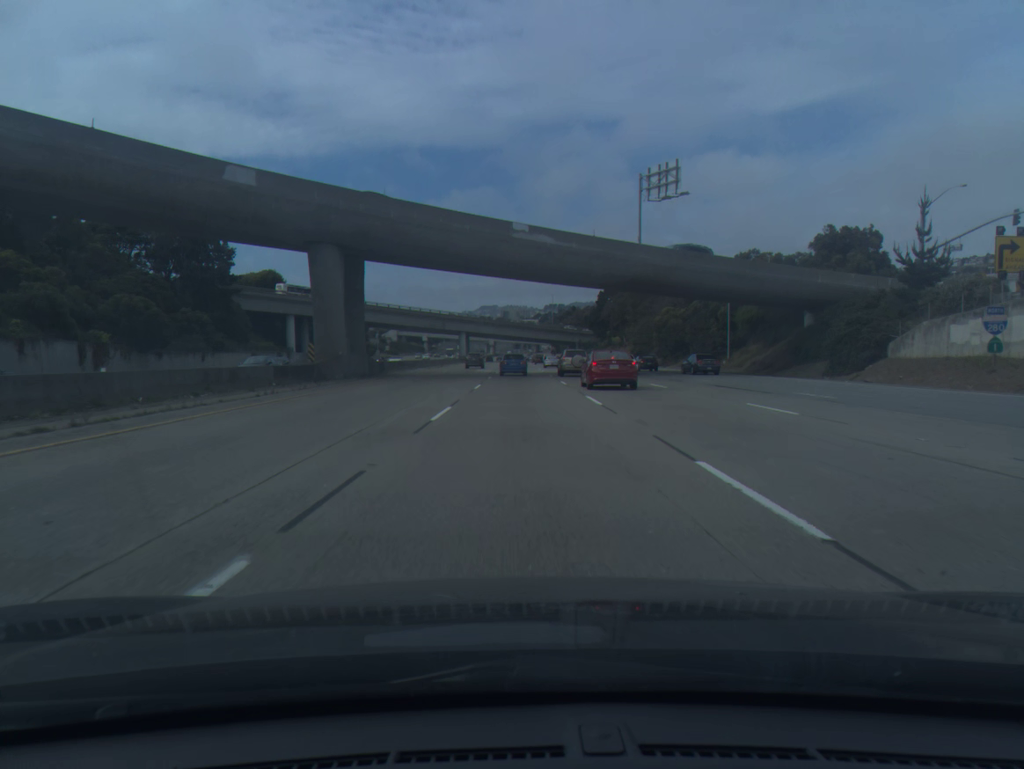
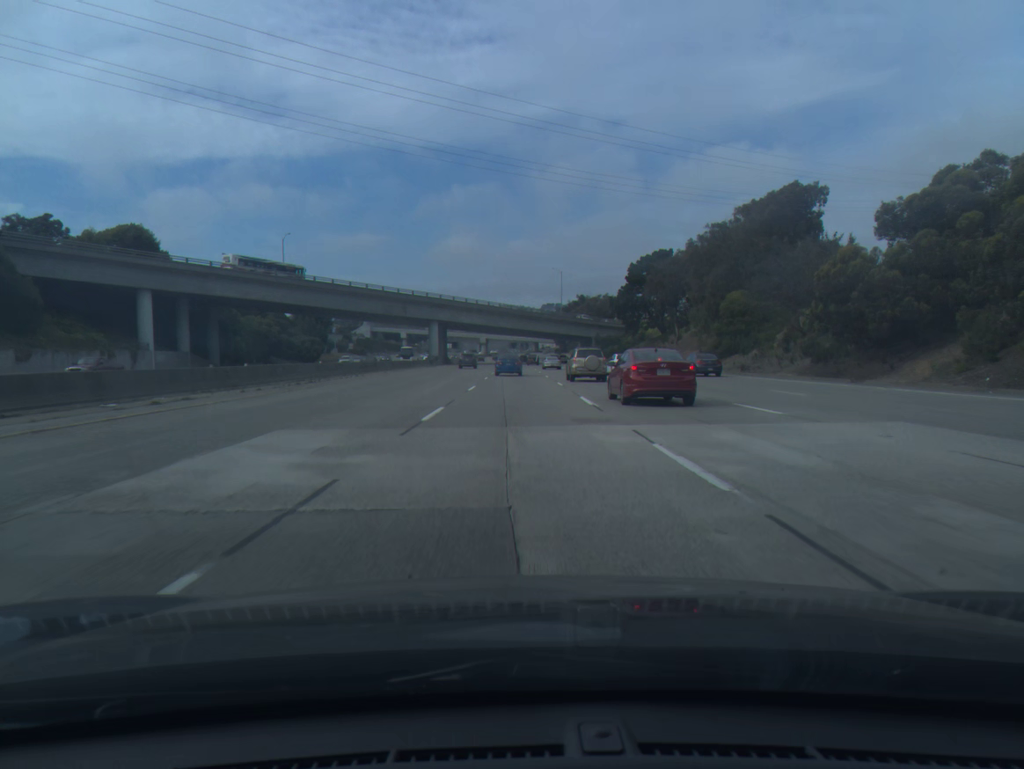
(+0.3, +57.2) m; 0°
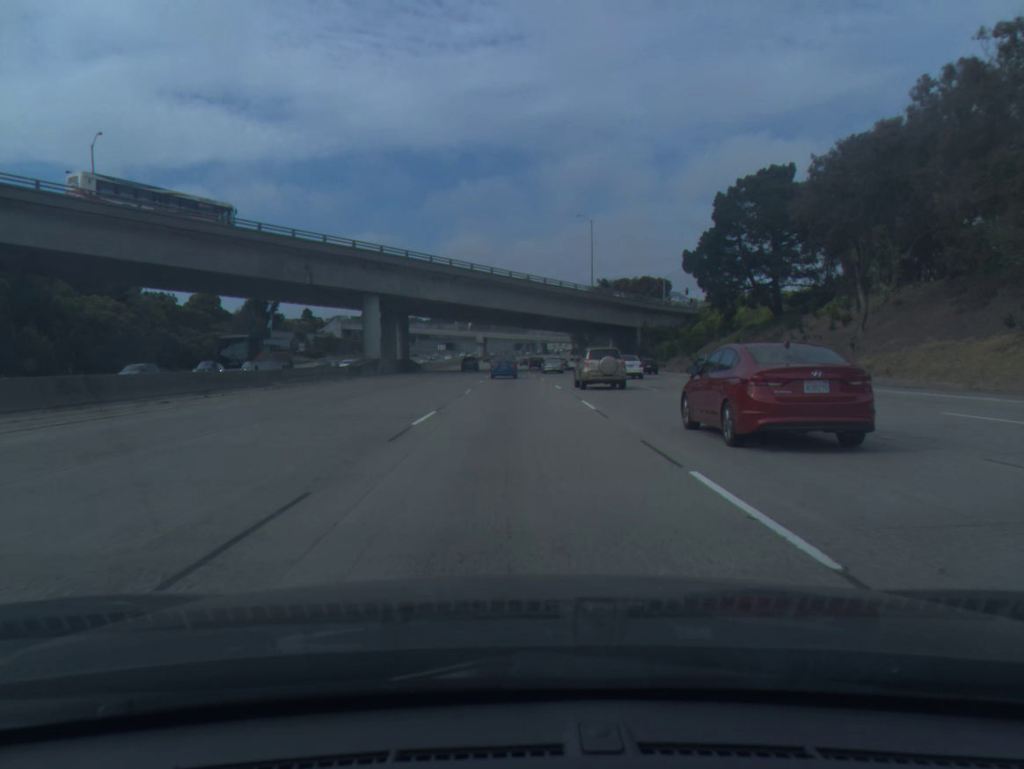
(-0.1, +57.4) m; -1°
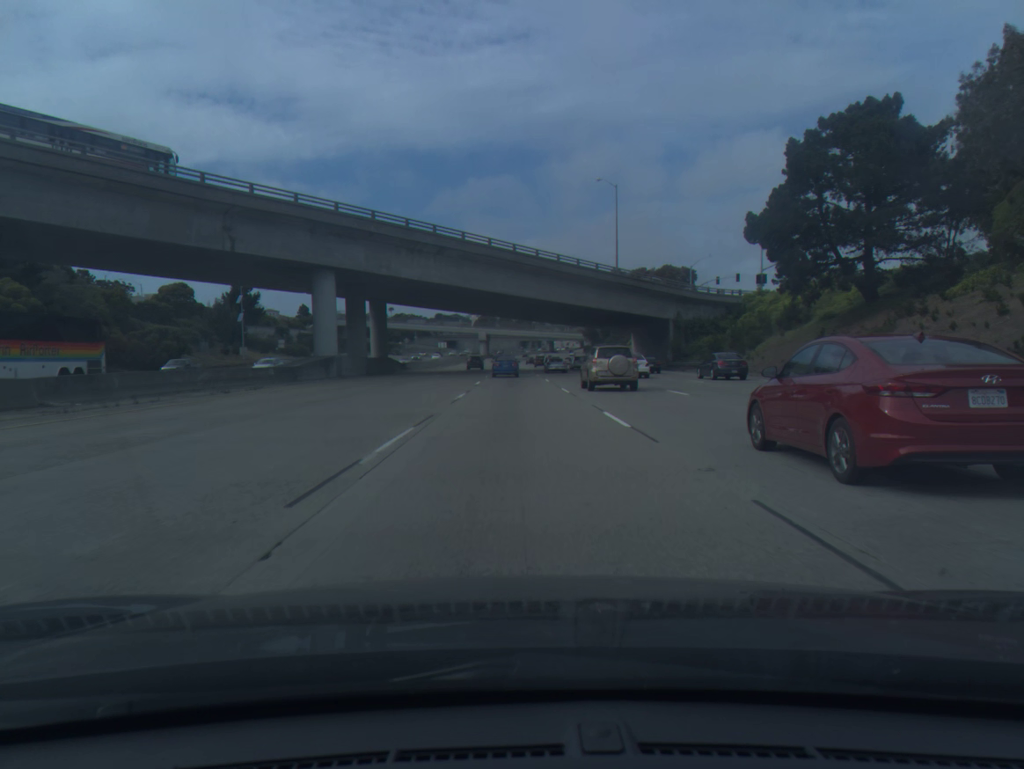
(-0.1, +19.4) m; 0°
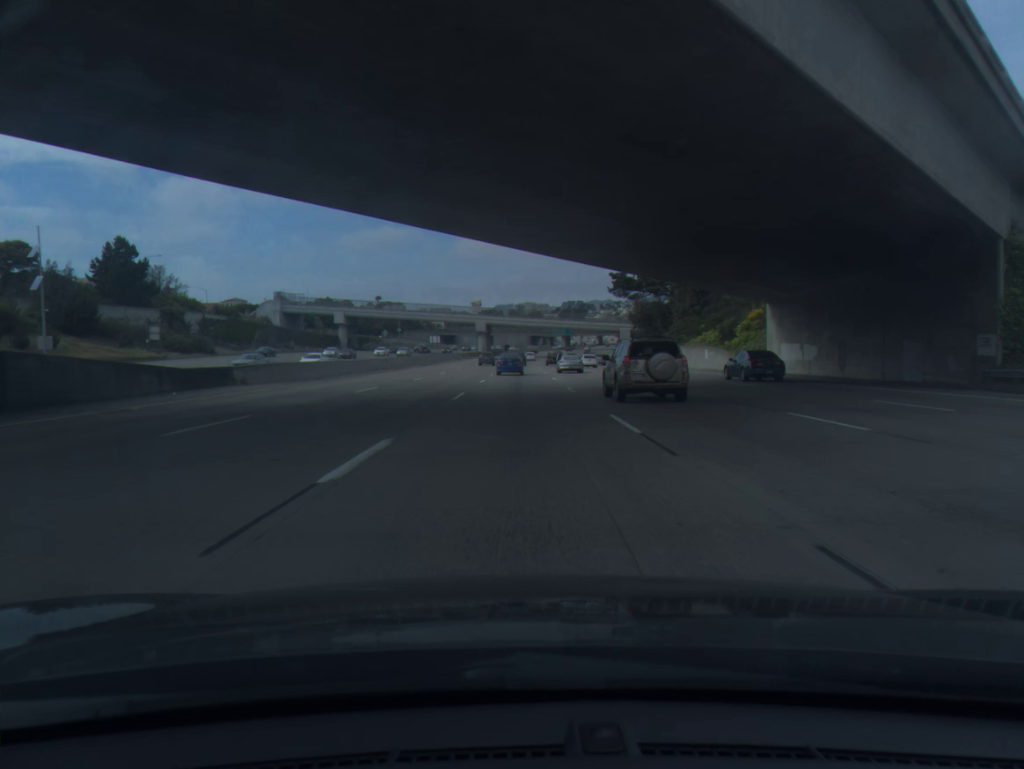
(-0.5, +58.5) m; -1°
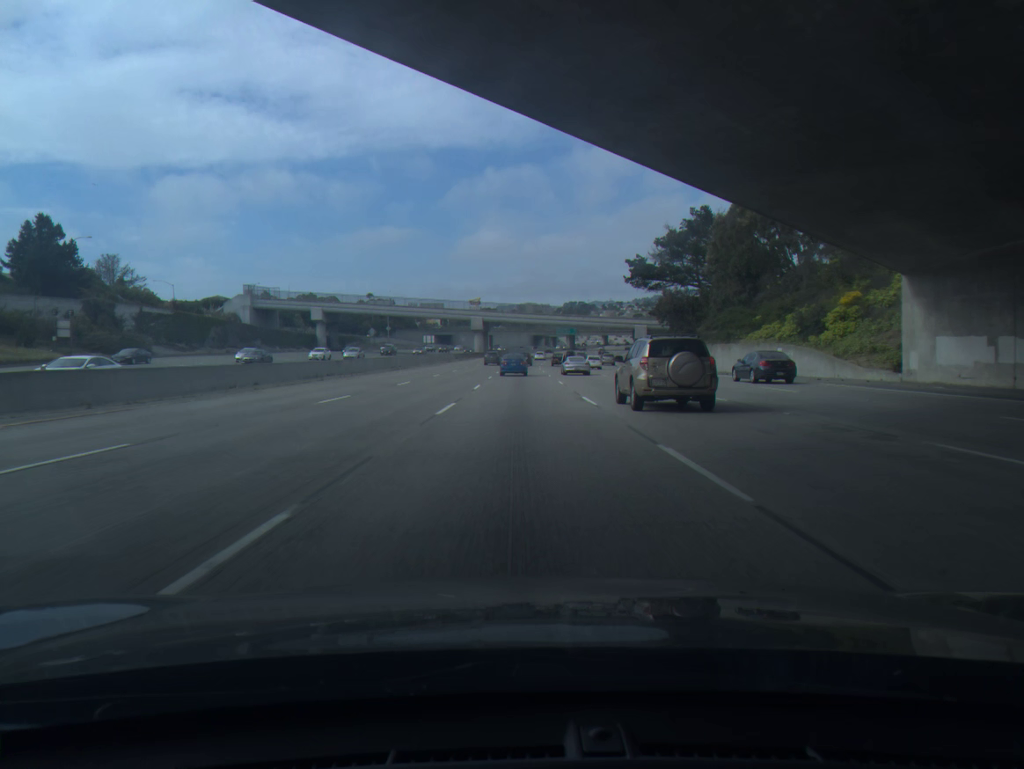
(0.0, +19.5) m; 0°
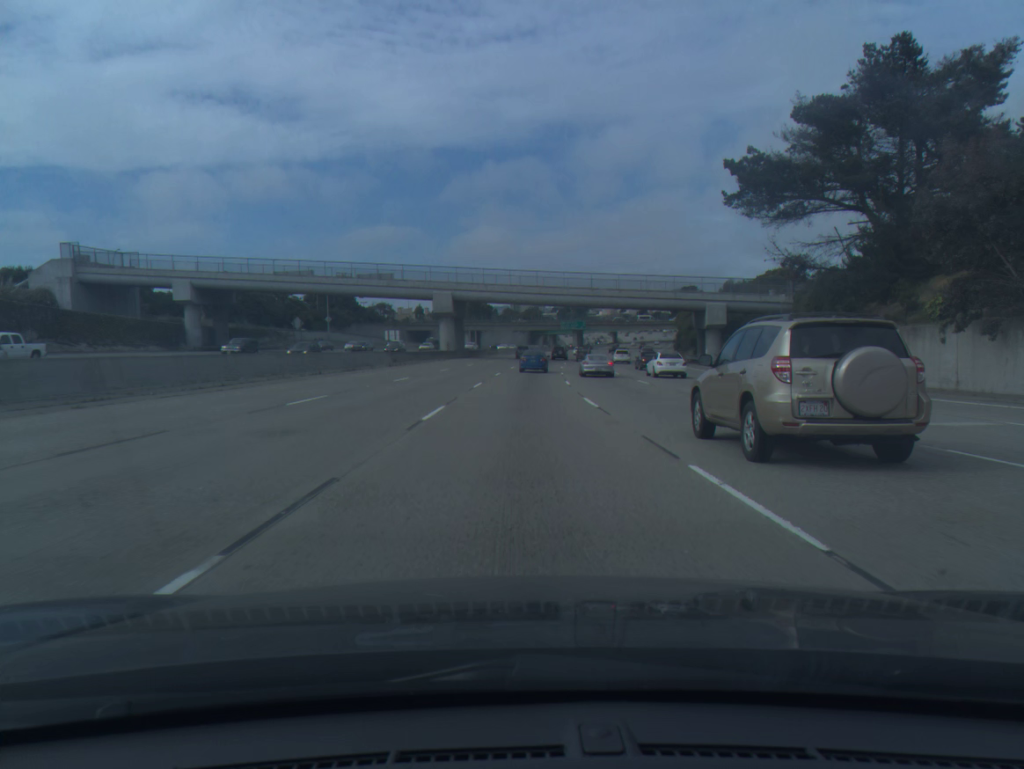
(+0.2, +58.6) m; 0°
